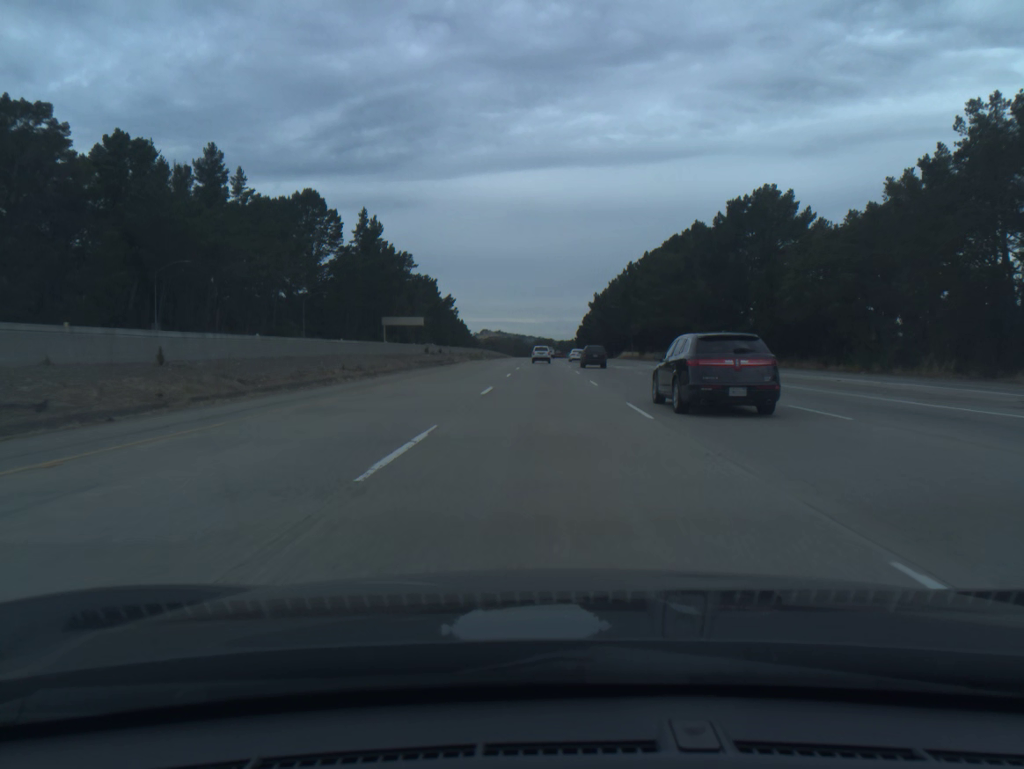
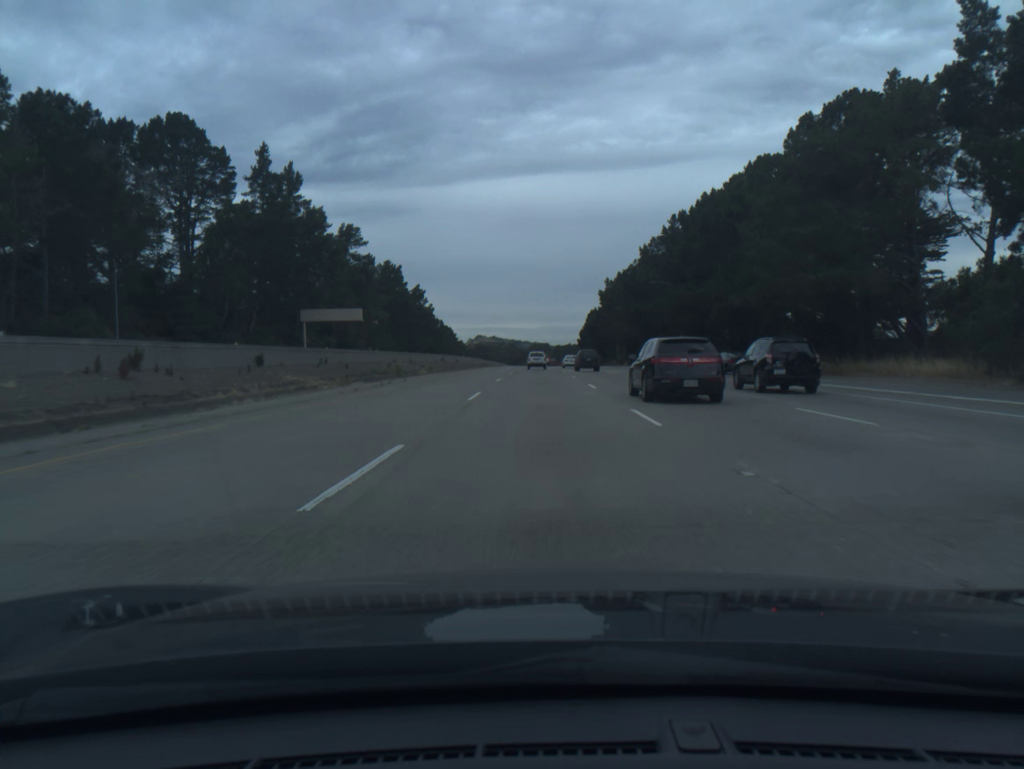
(+0.1, +59.9) m; 0°
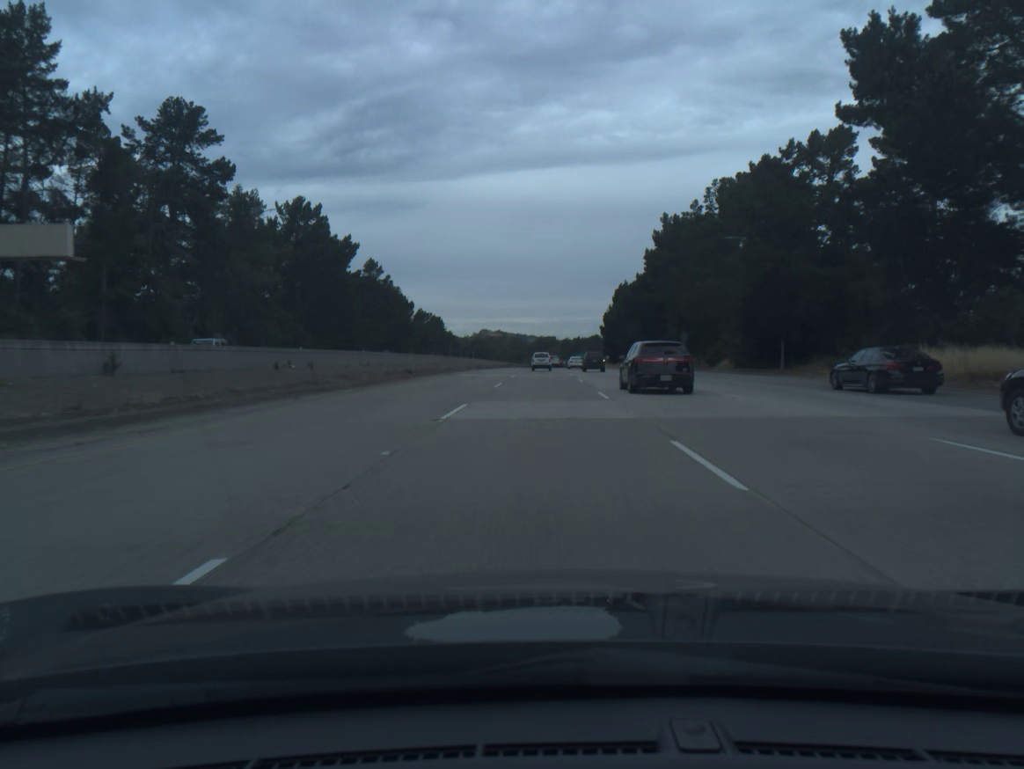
(-0.2, +79.3) m; 0°
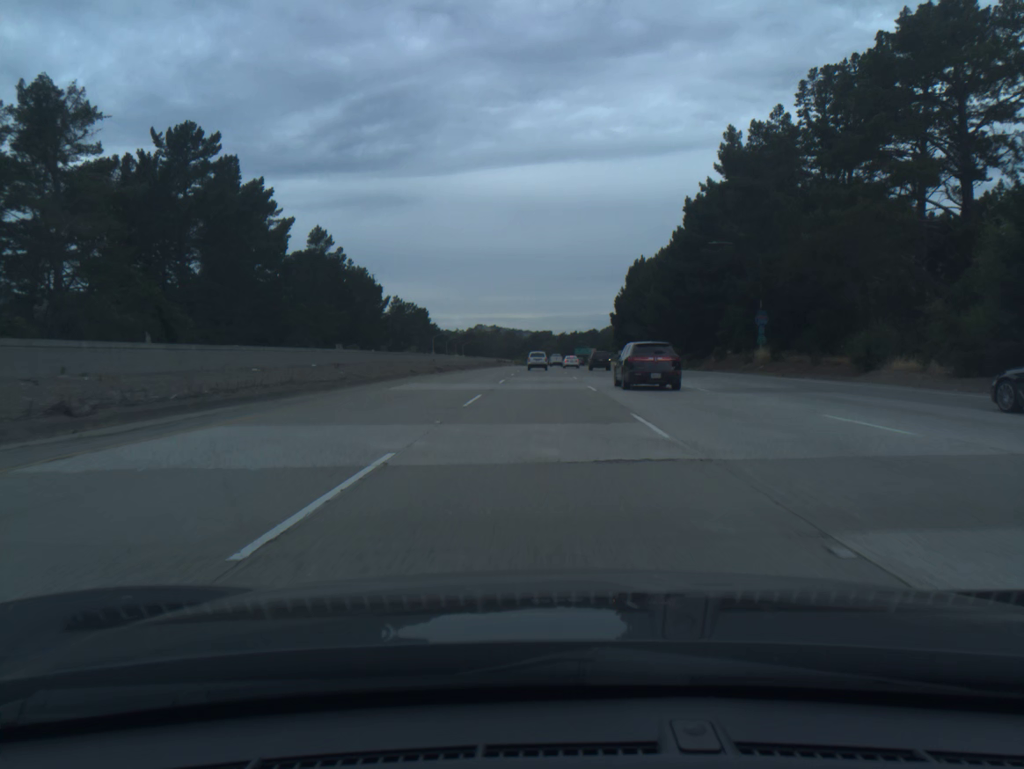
(+0.1, +39.4) m; 0°
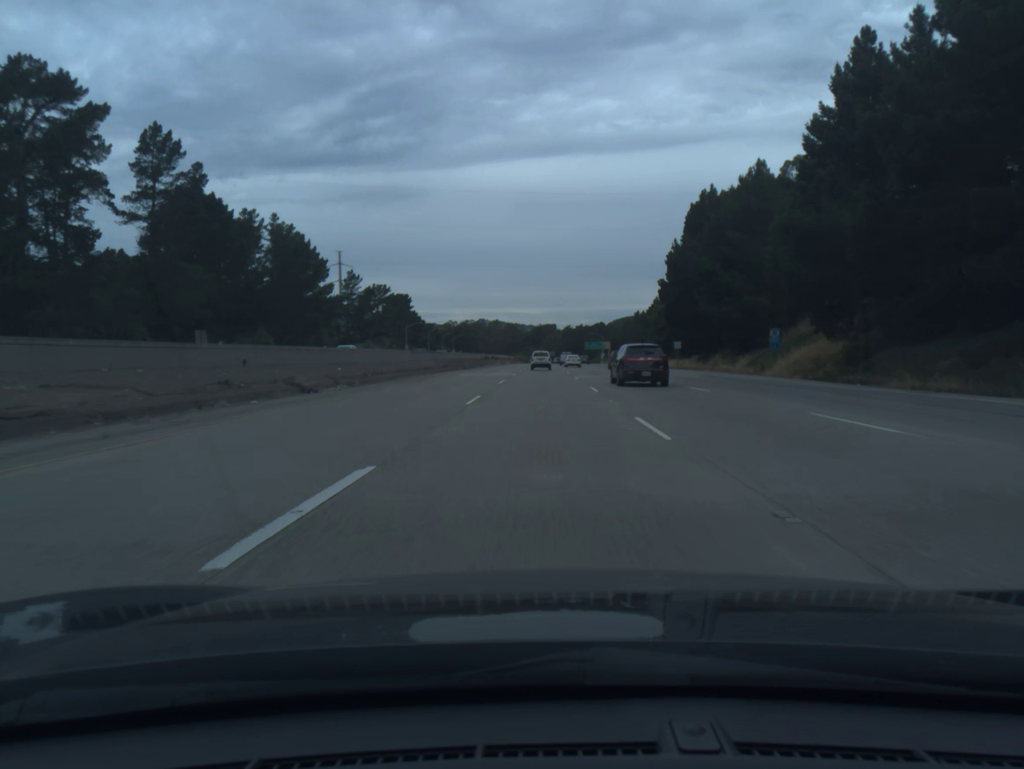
(-0.1, +58.8) m; 0°
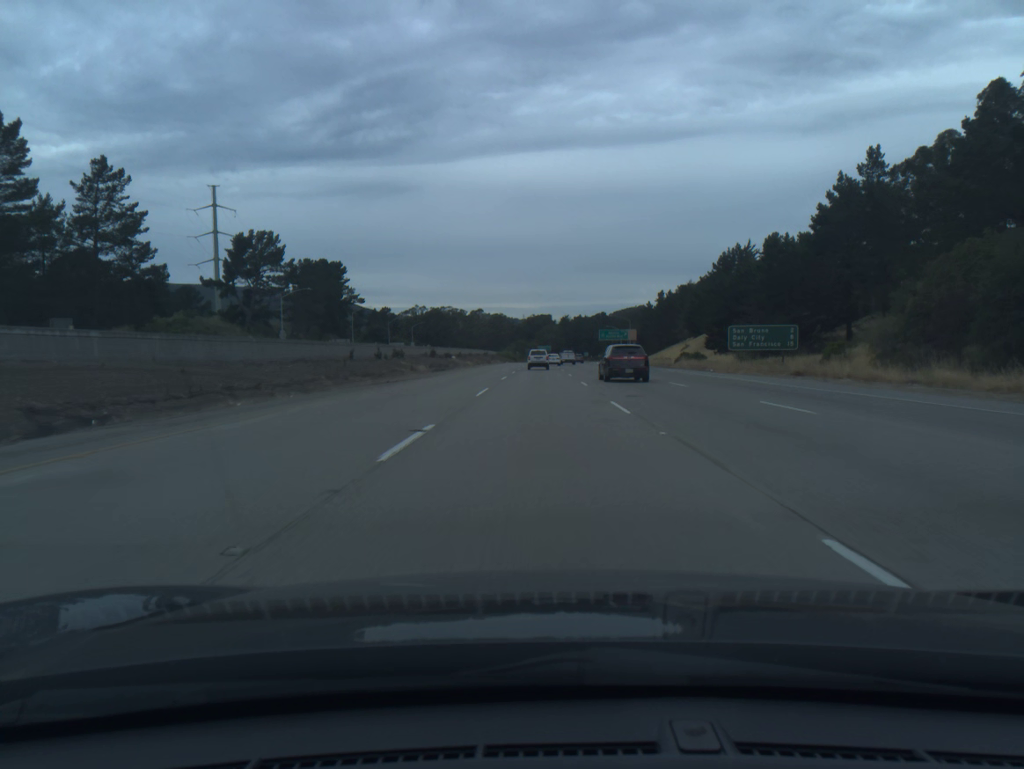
(+0.2, +97.6) m; 0°
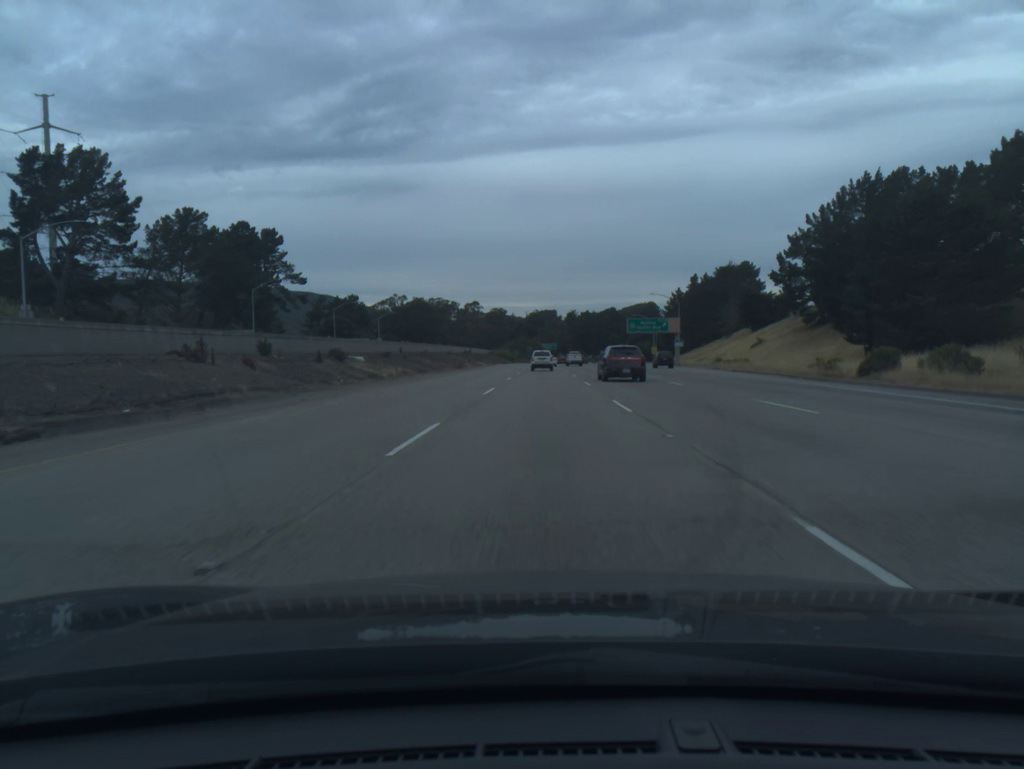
(-0.1, +58.1) m; 0°
